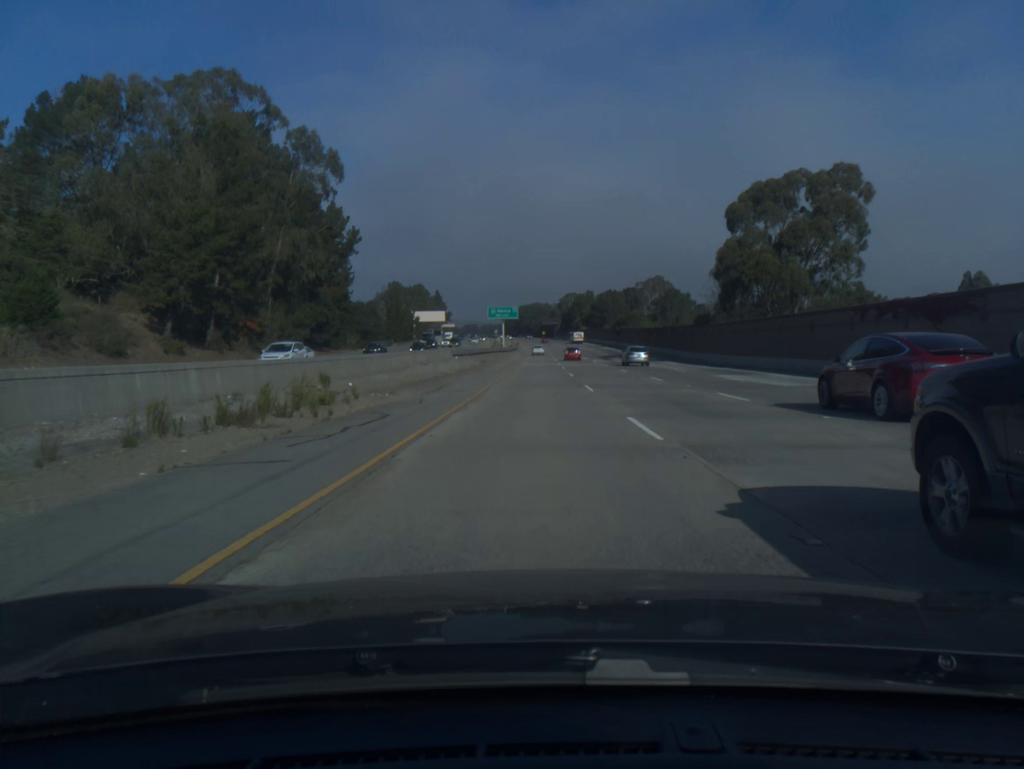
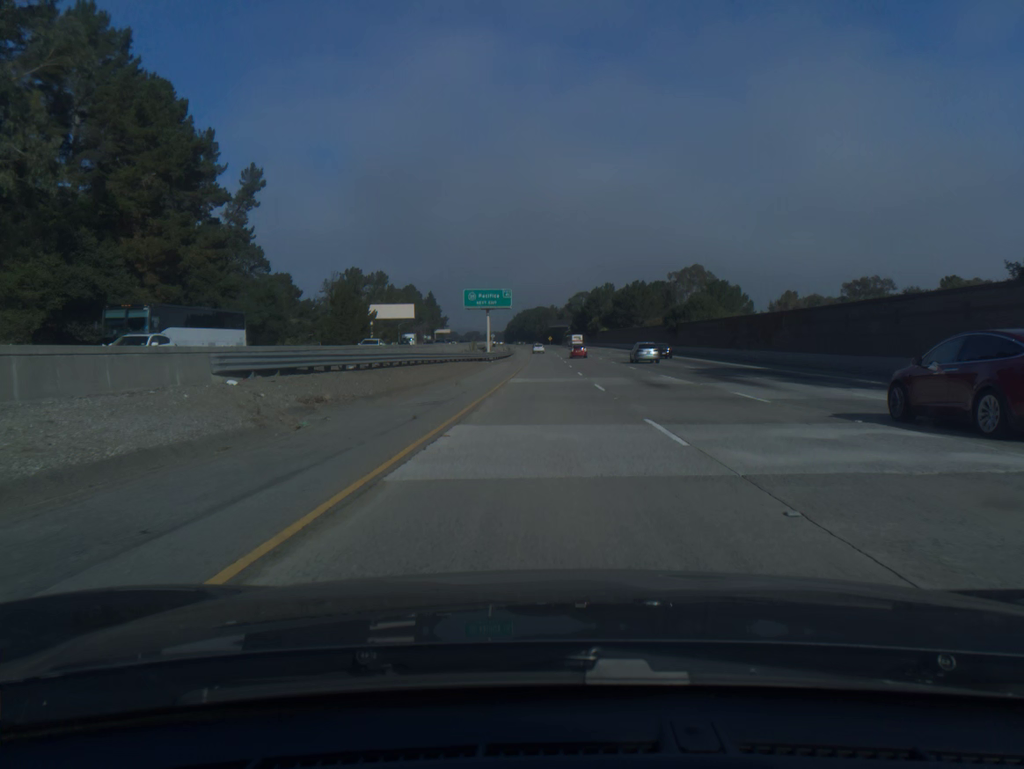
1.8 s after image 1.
(-0.3, +58.9) m; 0°
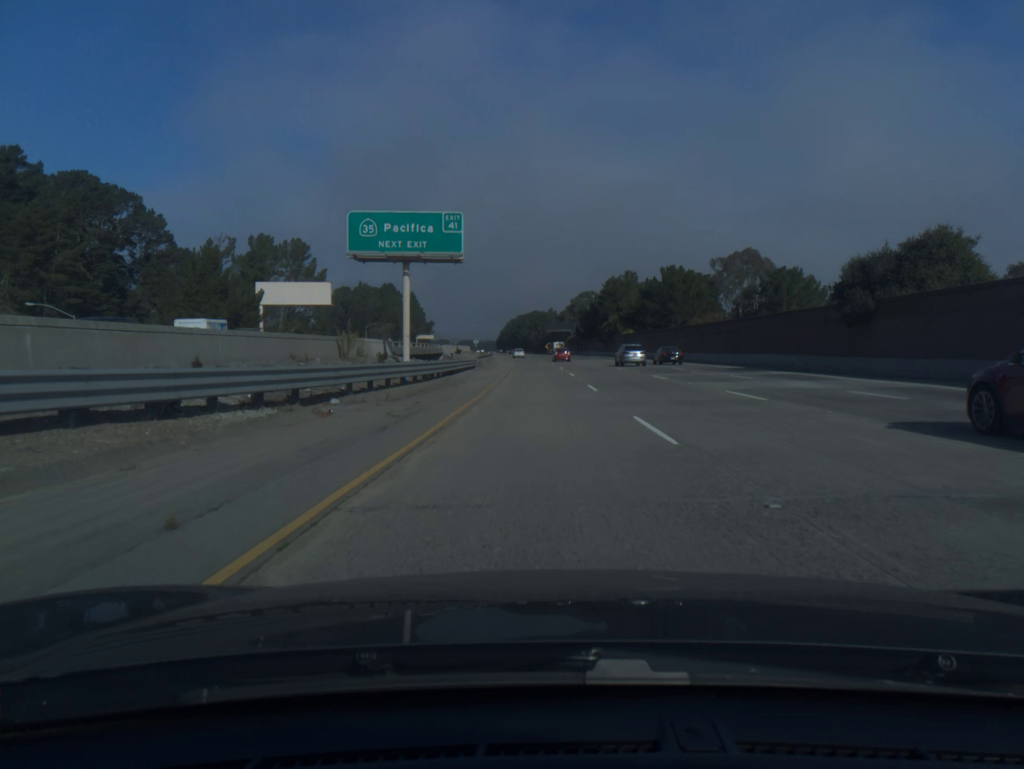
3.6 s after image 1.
(+0.2, +58.7) m; 0°
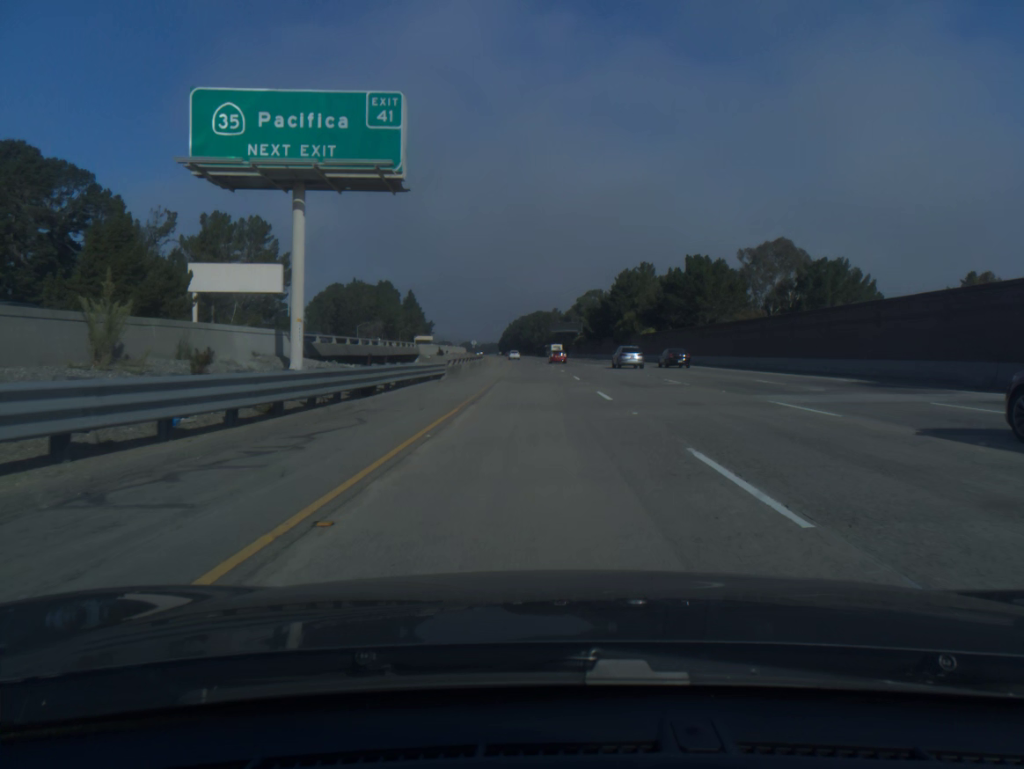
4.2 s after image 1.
(0.0, +19.5) m; 0°
